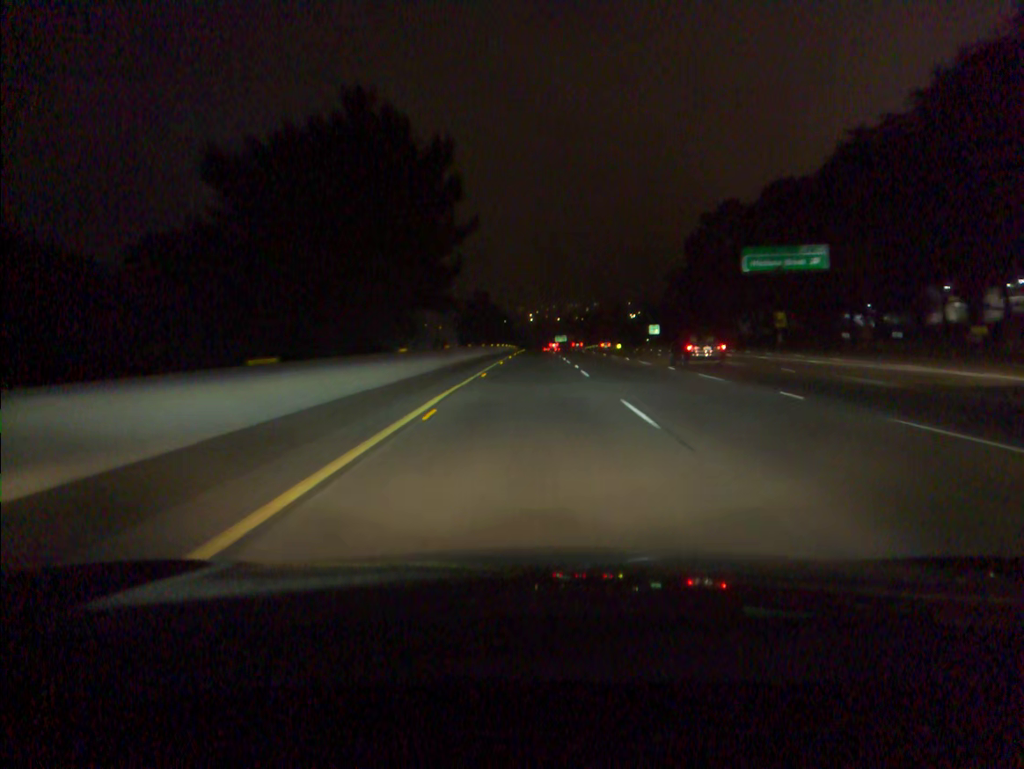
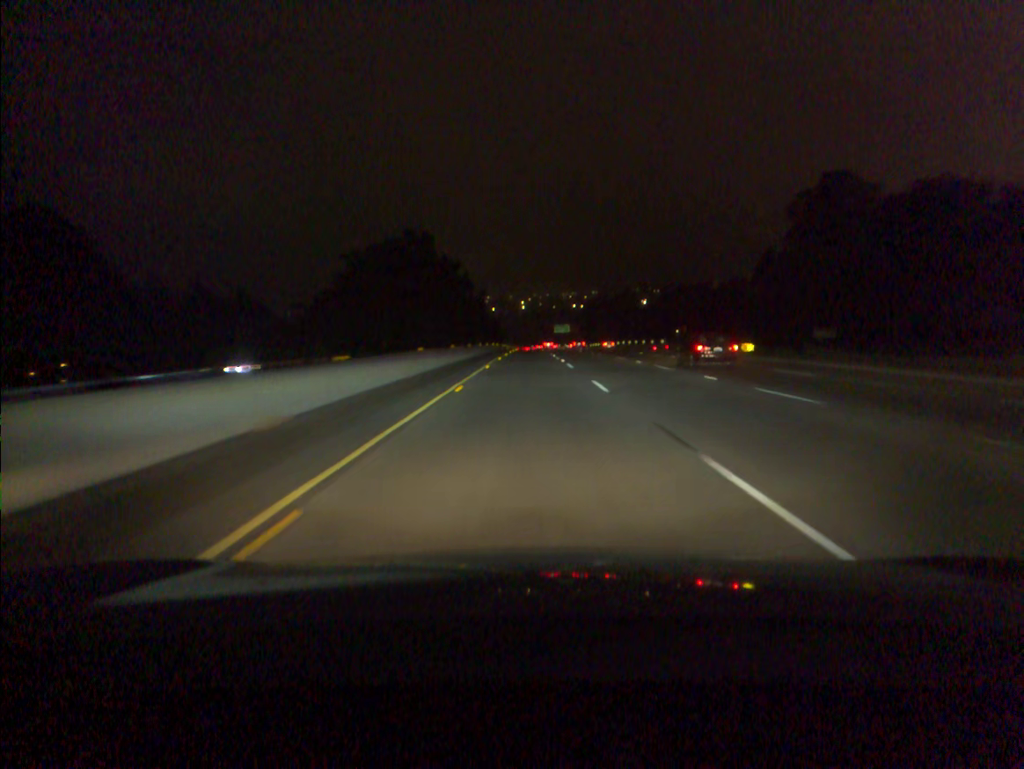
(+1.0, +95.8) m; +1°
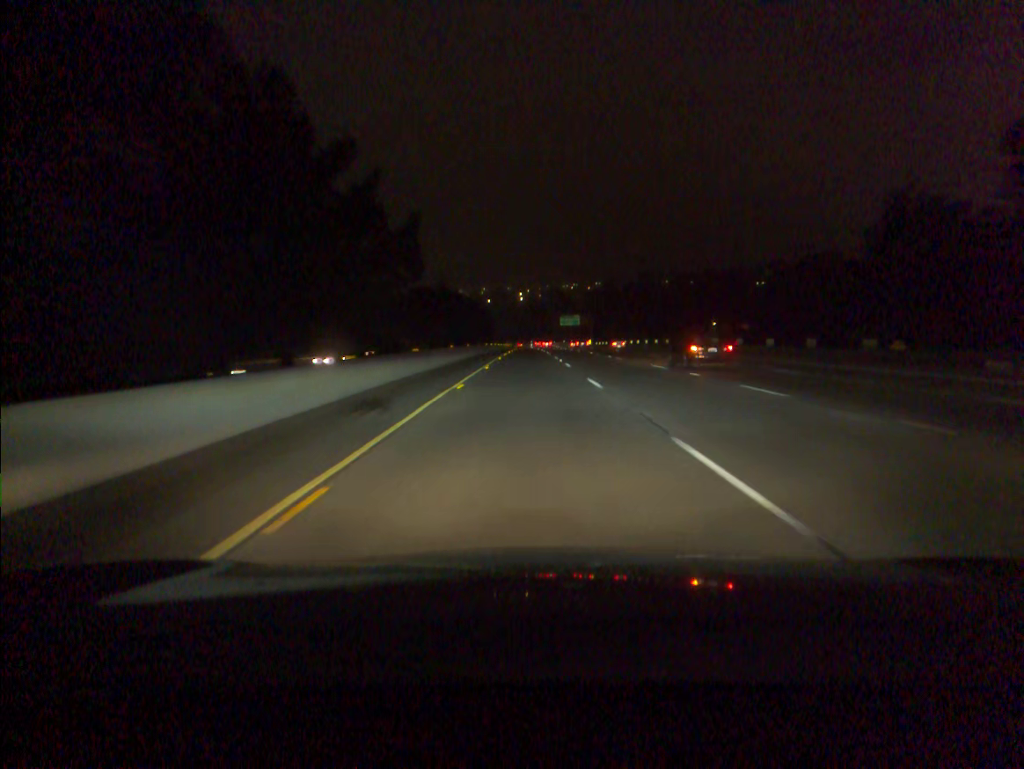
(+0.1, +57.4) m; 0°
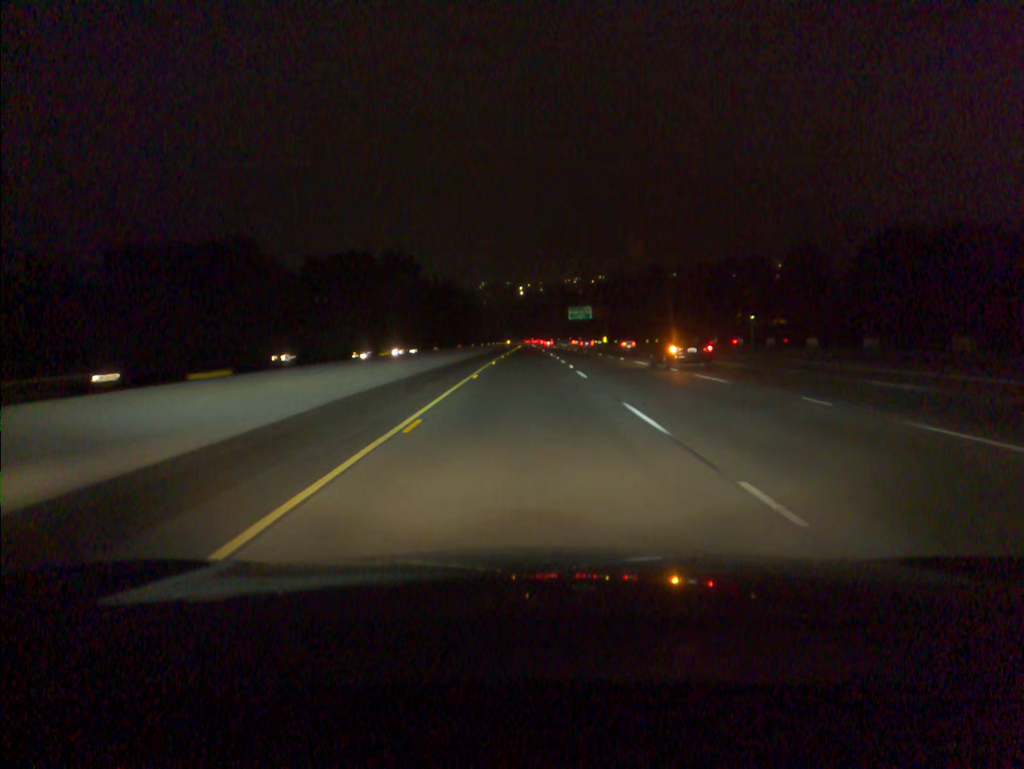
(0.0, +38.2) m; 0°
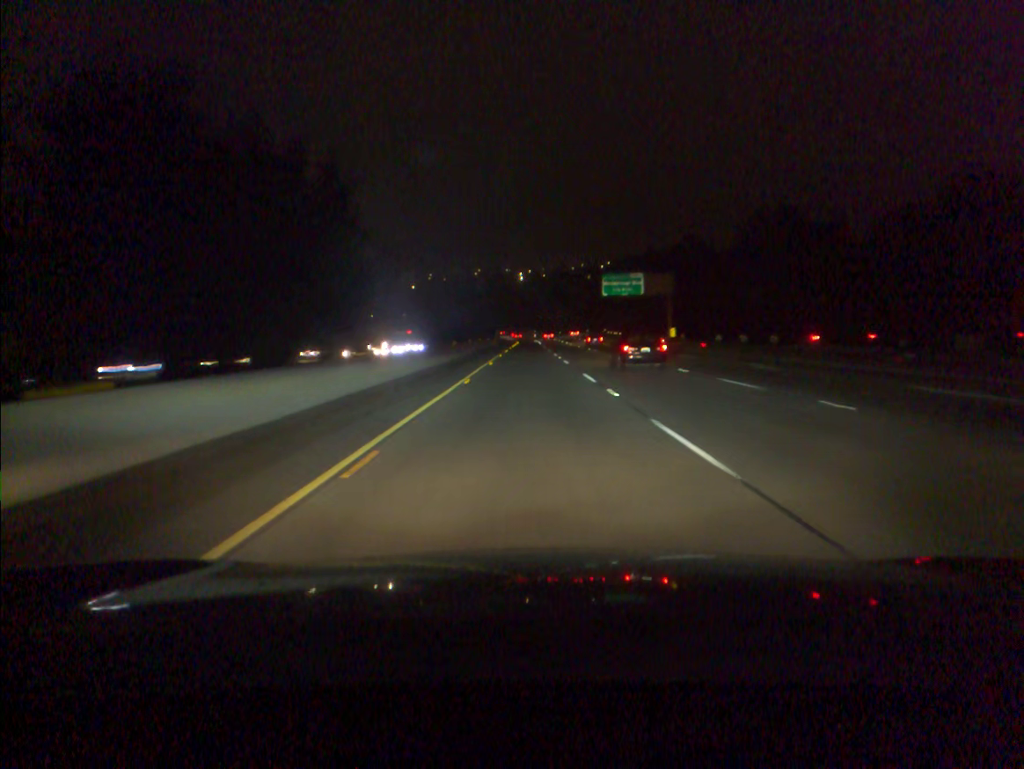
(+0.1, +76.5) m; 0°
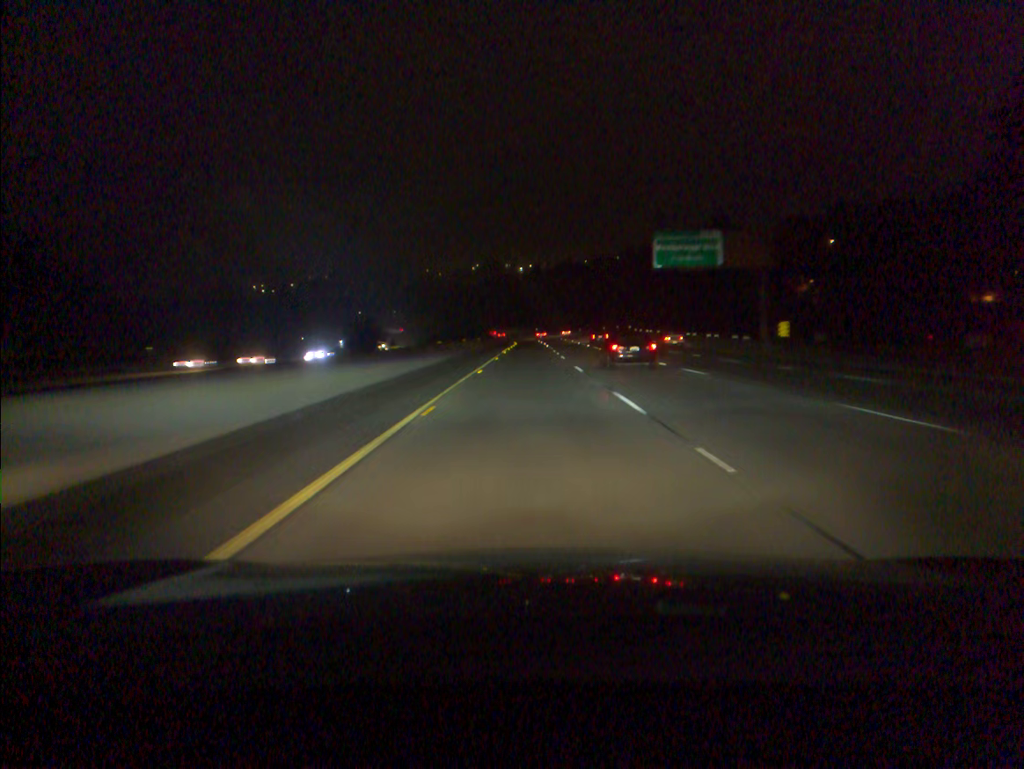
(0.0, +38.3) m; 0°
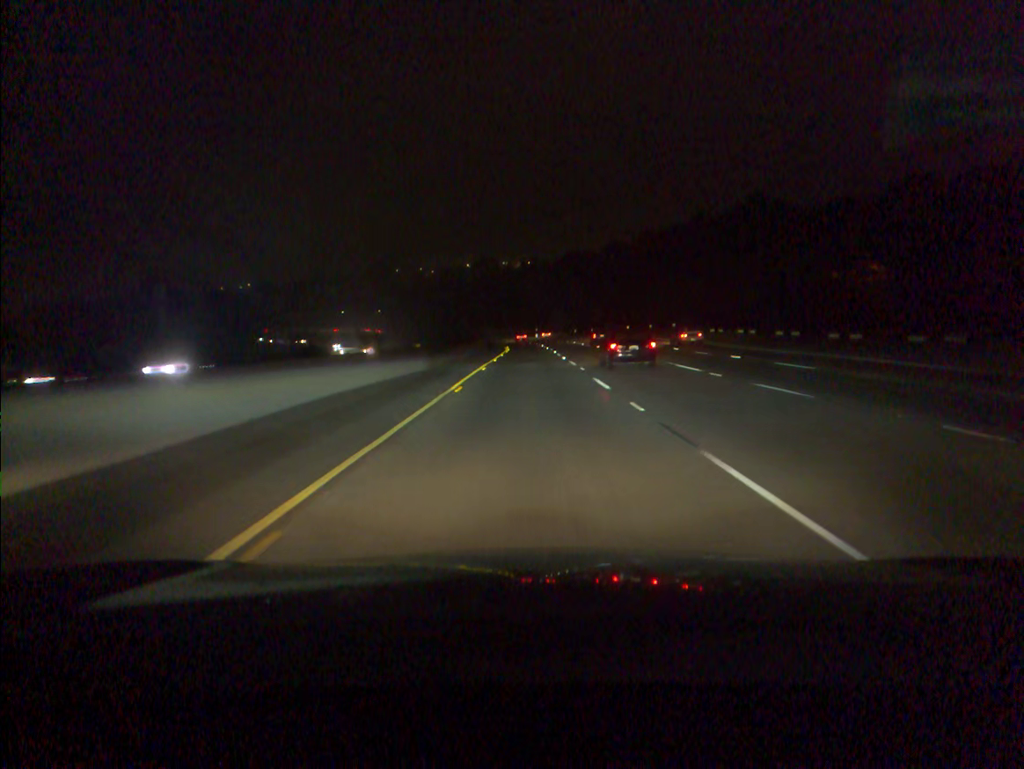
(0.0, +38.2) m; 0°
